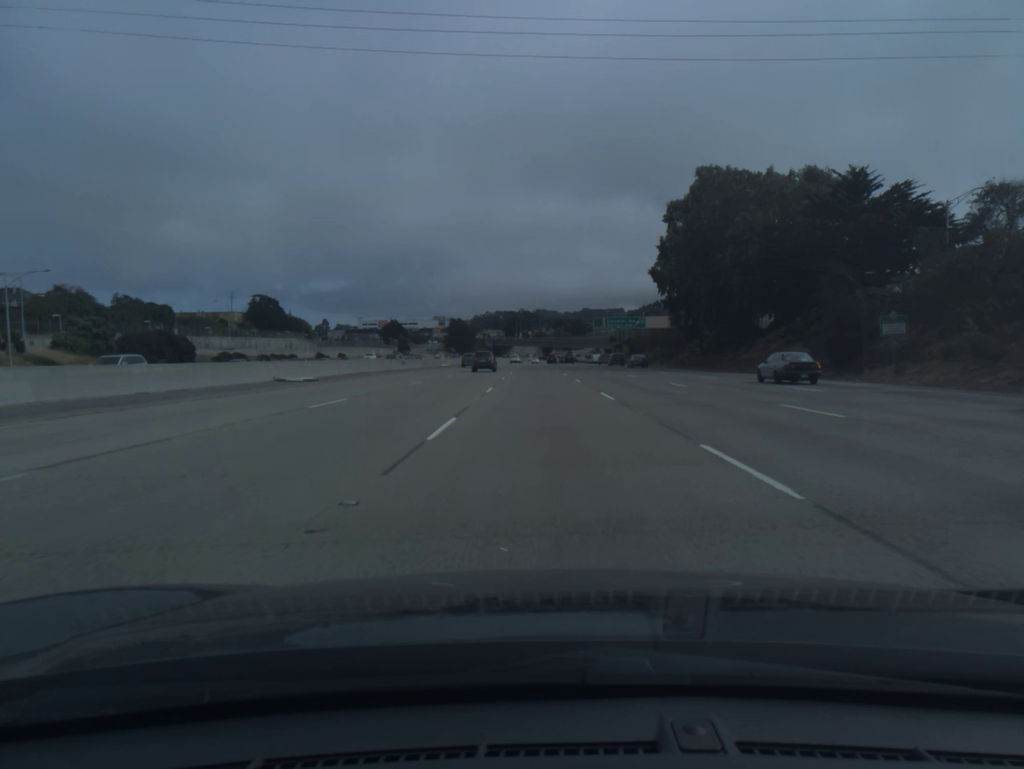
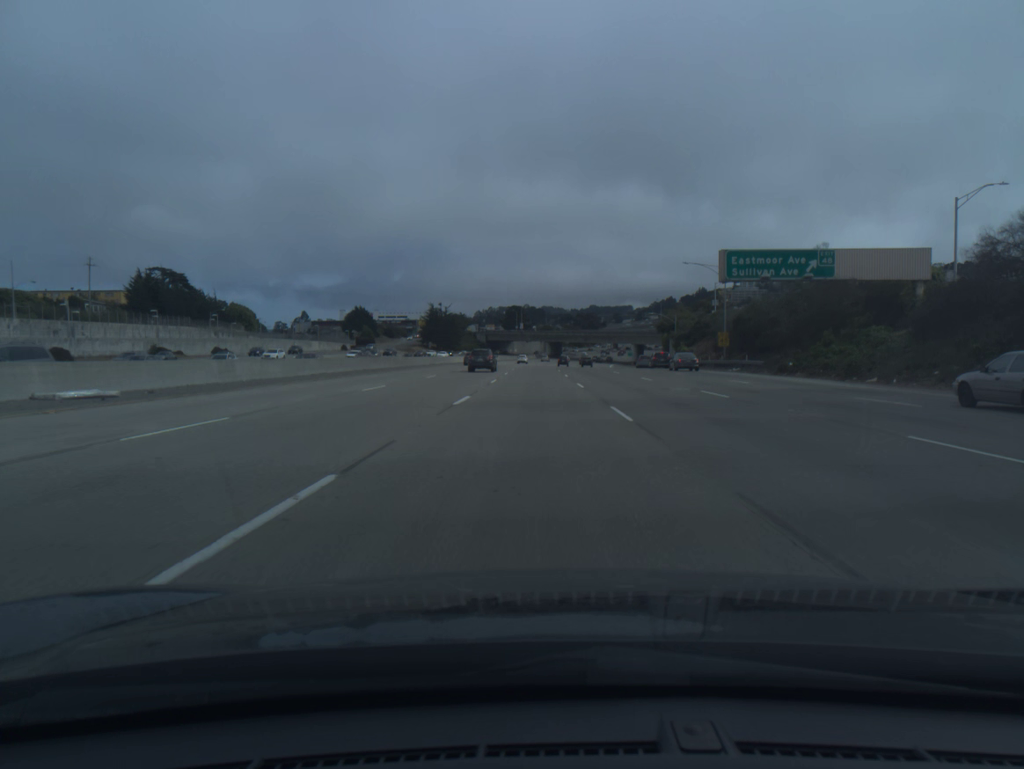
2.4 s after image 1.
(-0.7, +80.5) m; -1°
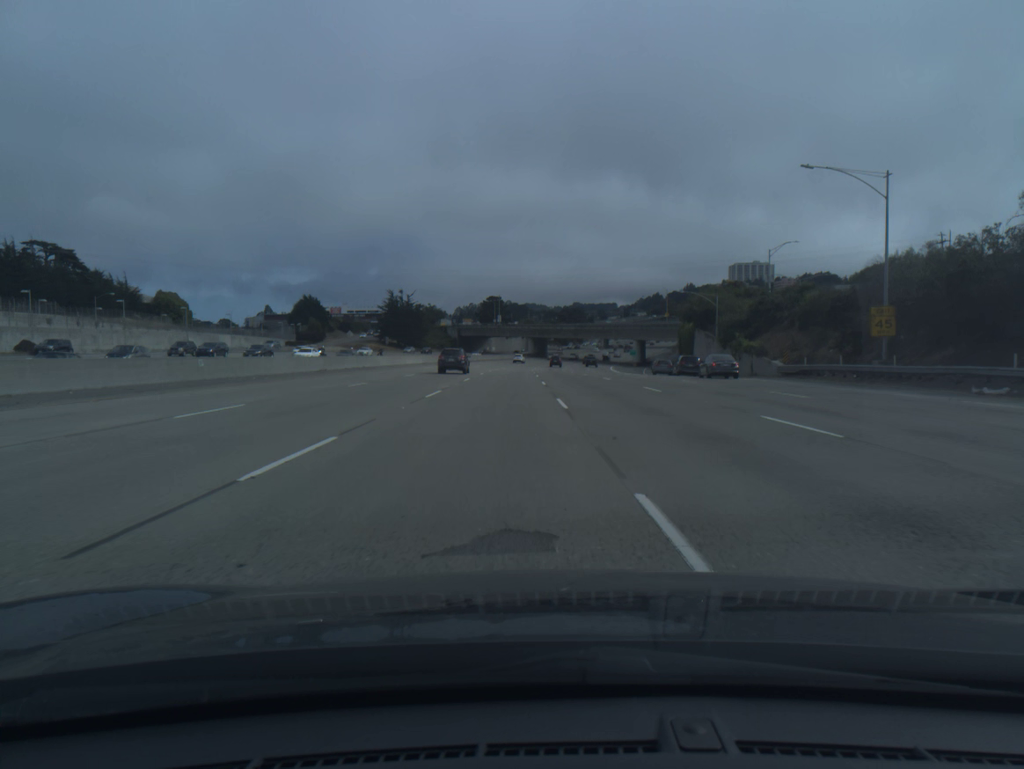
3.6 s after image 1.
(+0.4, +40.2) m; +1°
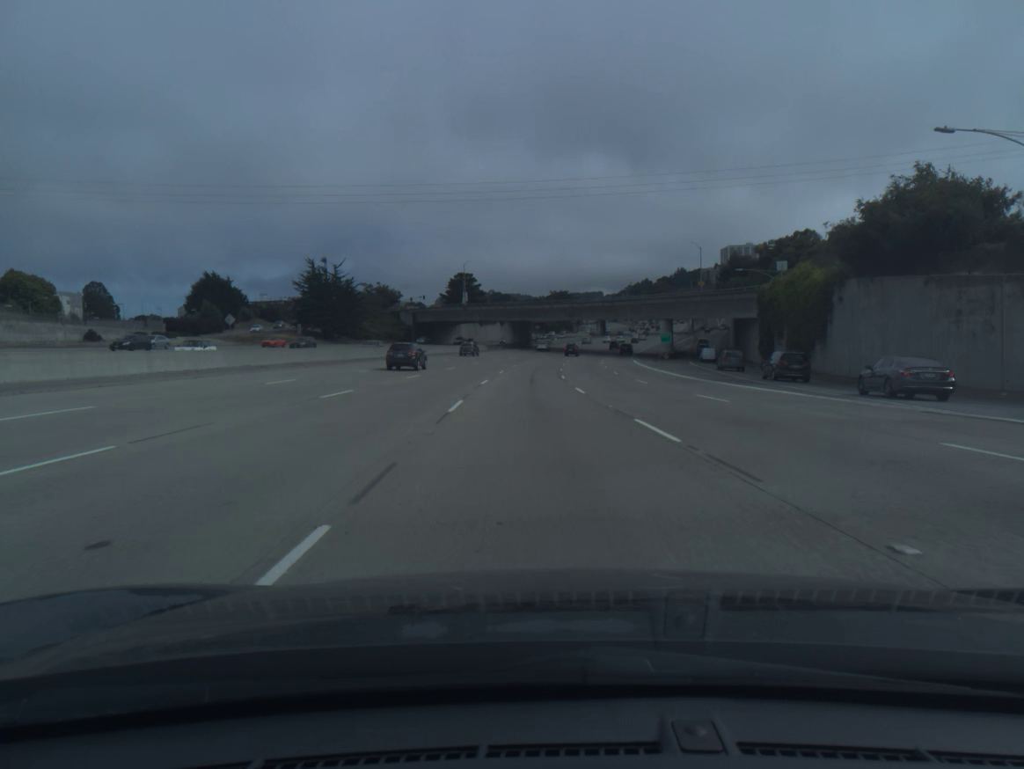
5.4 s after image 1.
(+0.8, +59.8) m; +1°
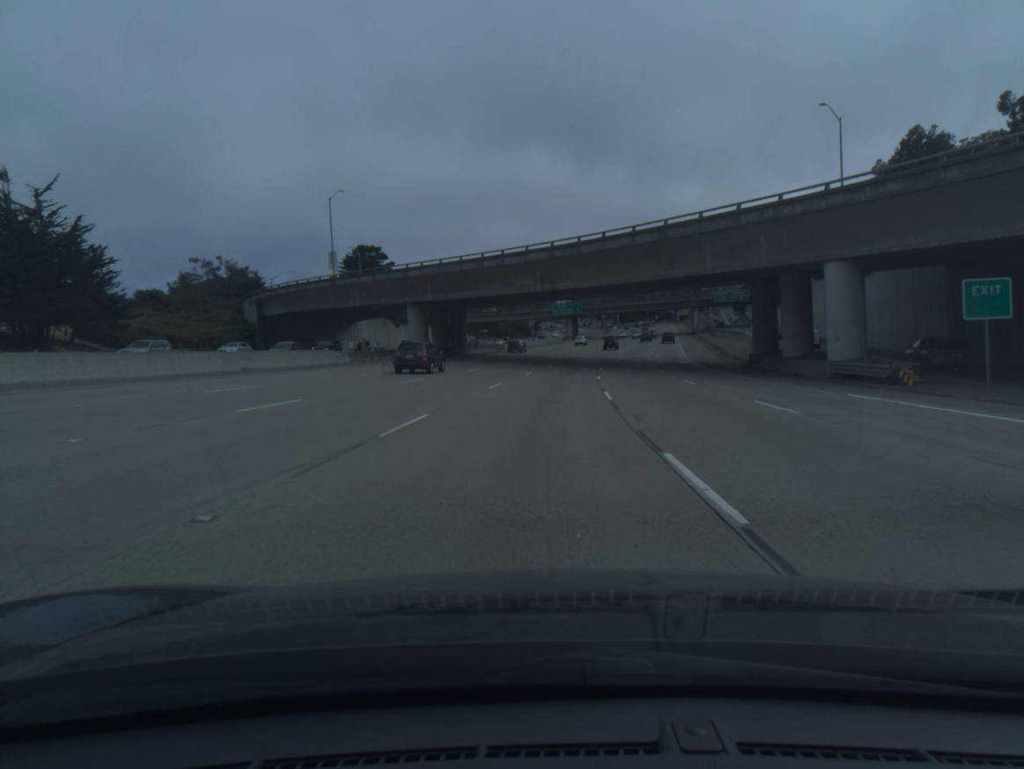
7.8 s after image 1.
(+0.9, +78.5) m; +3°
